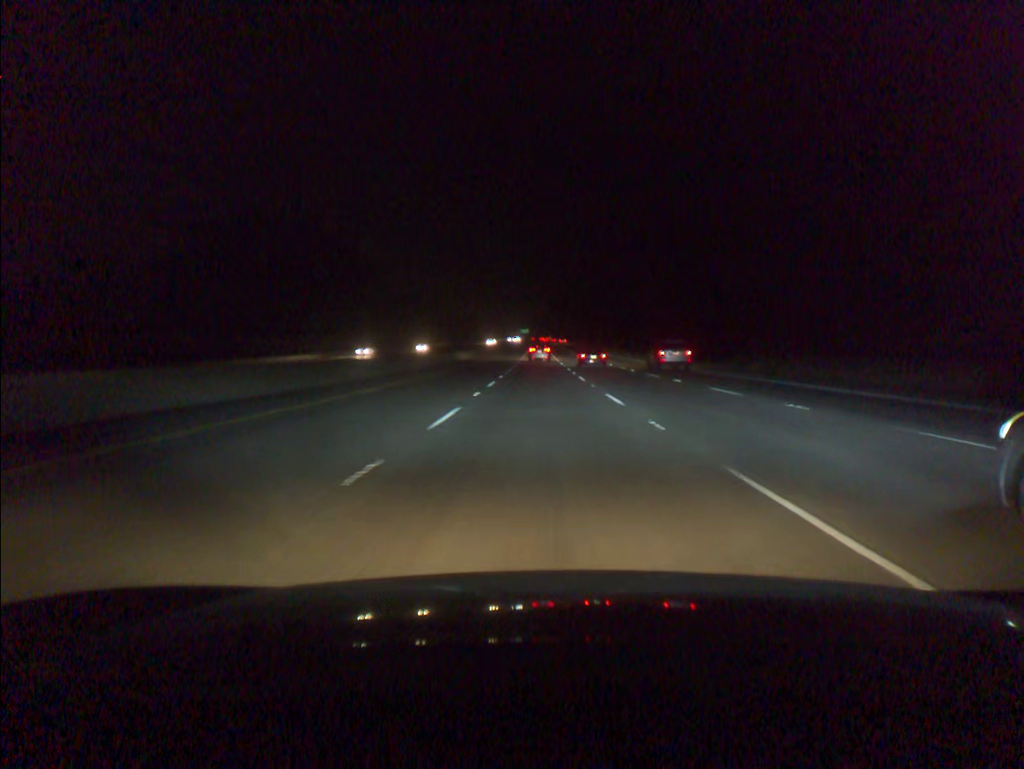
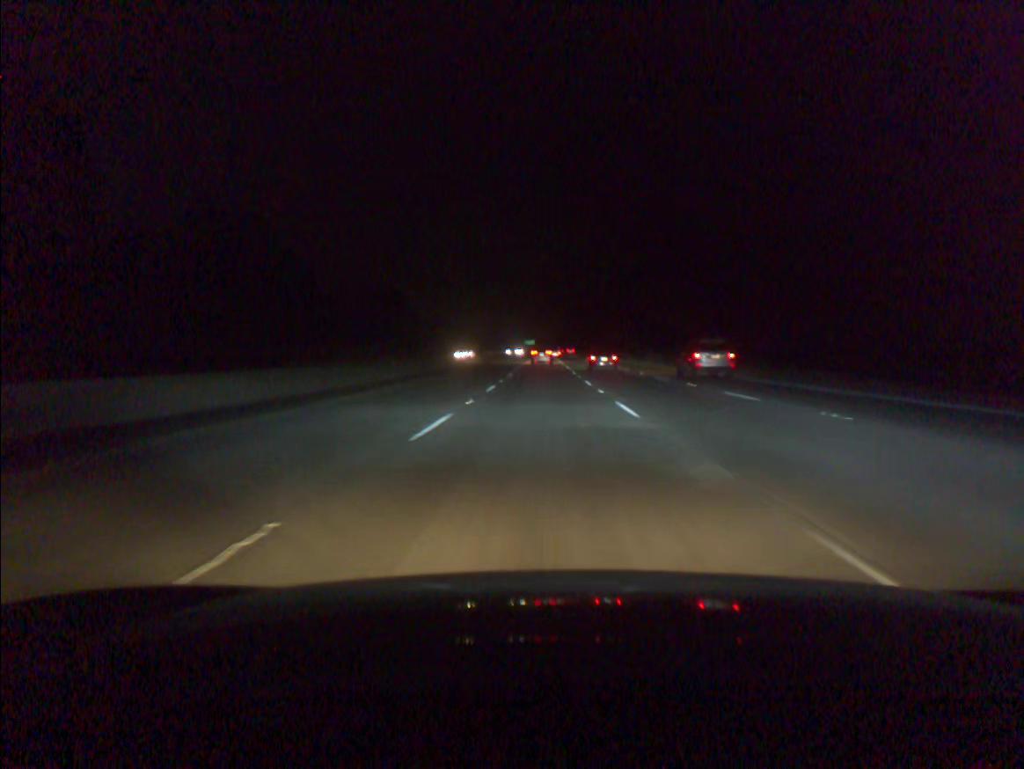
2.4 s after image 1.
(-0.2, +75.6) m; -1°
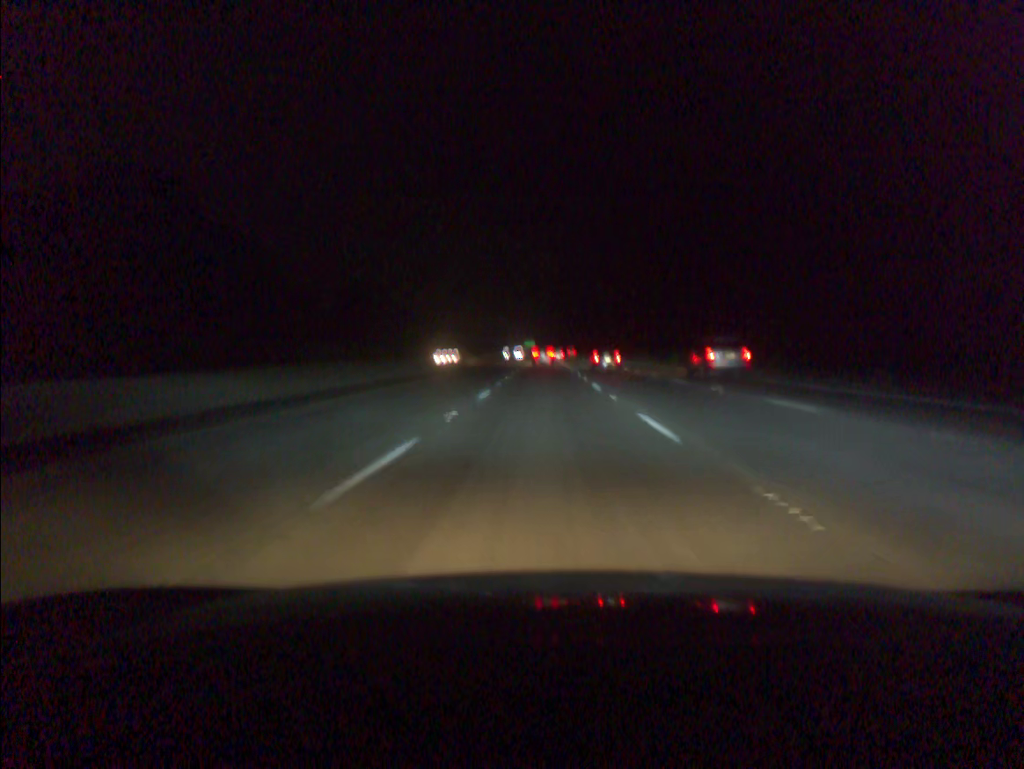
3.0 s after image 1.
(0.0, +18.8) m; 0°
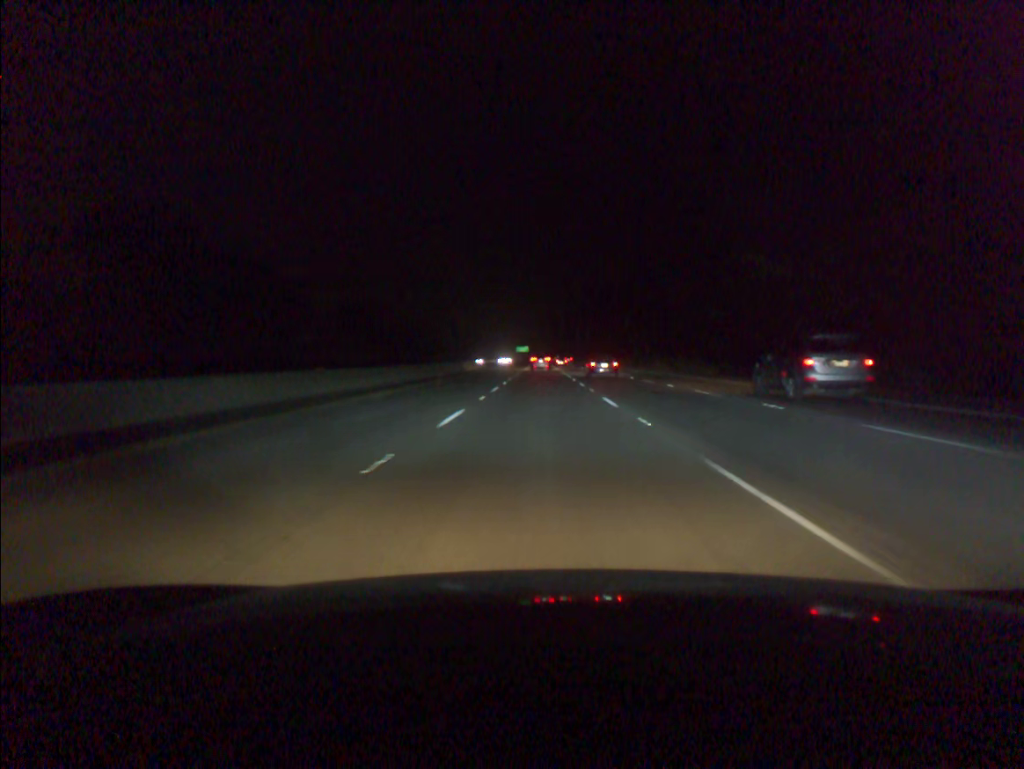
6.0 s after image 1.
(+0.4, +94.1) m; 0°
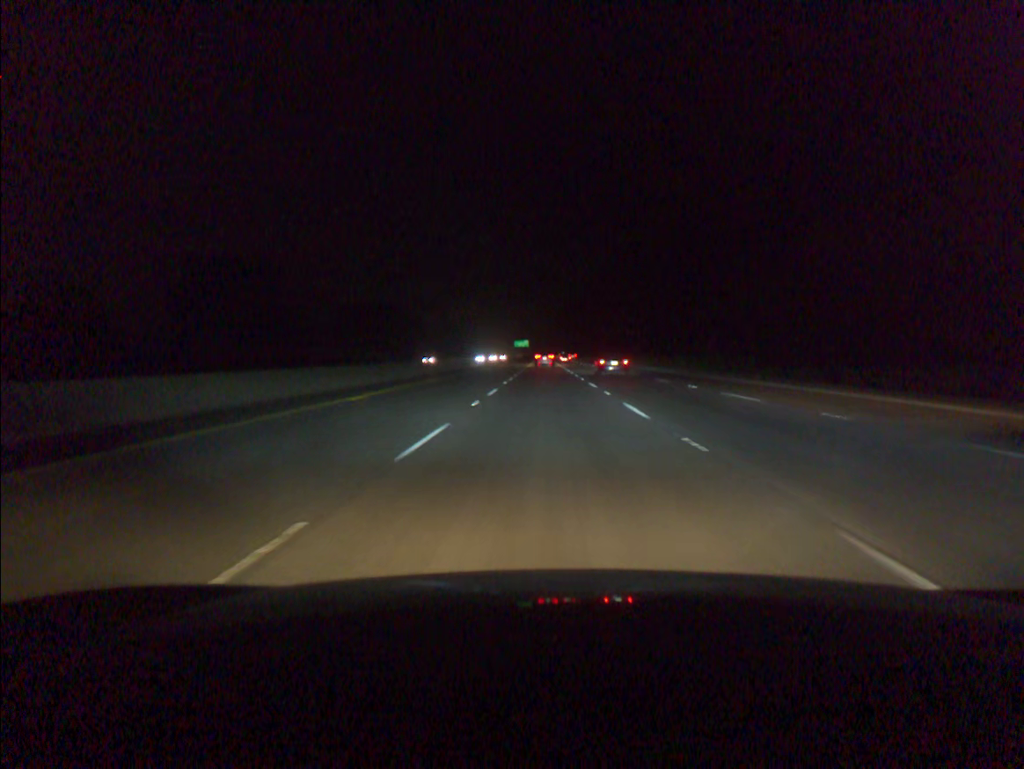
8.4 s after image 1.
(-0.2, +76.6) m; 0°
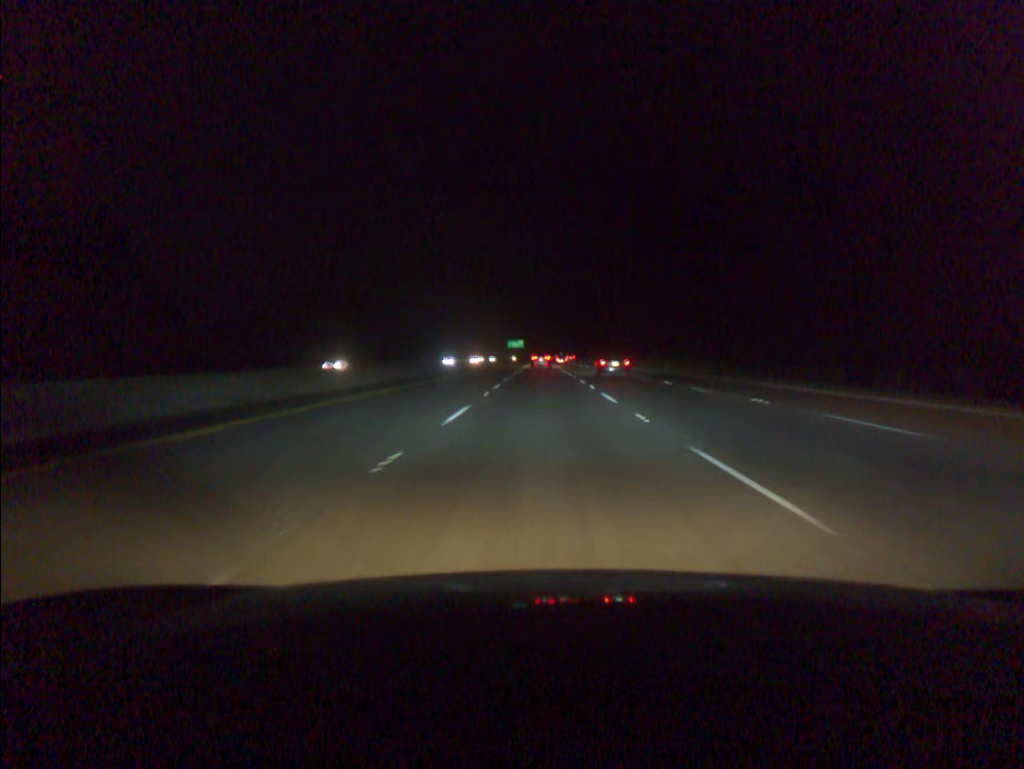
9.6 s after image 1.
(+0.1, +38.8) m; 0°
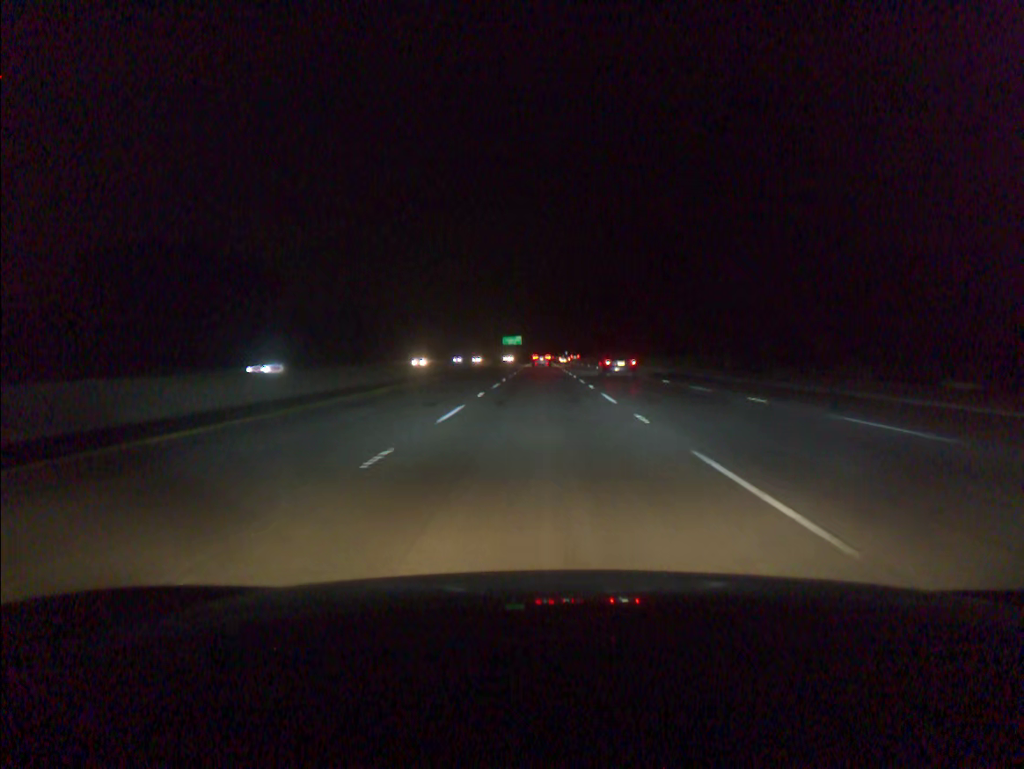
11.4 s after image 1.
(0.0, +58.7) m; 0°
